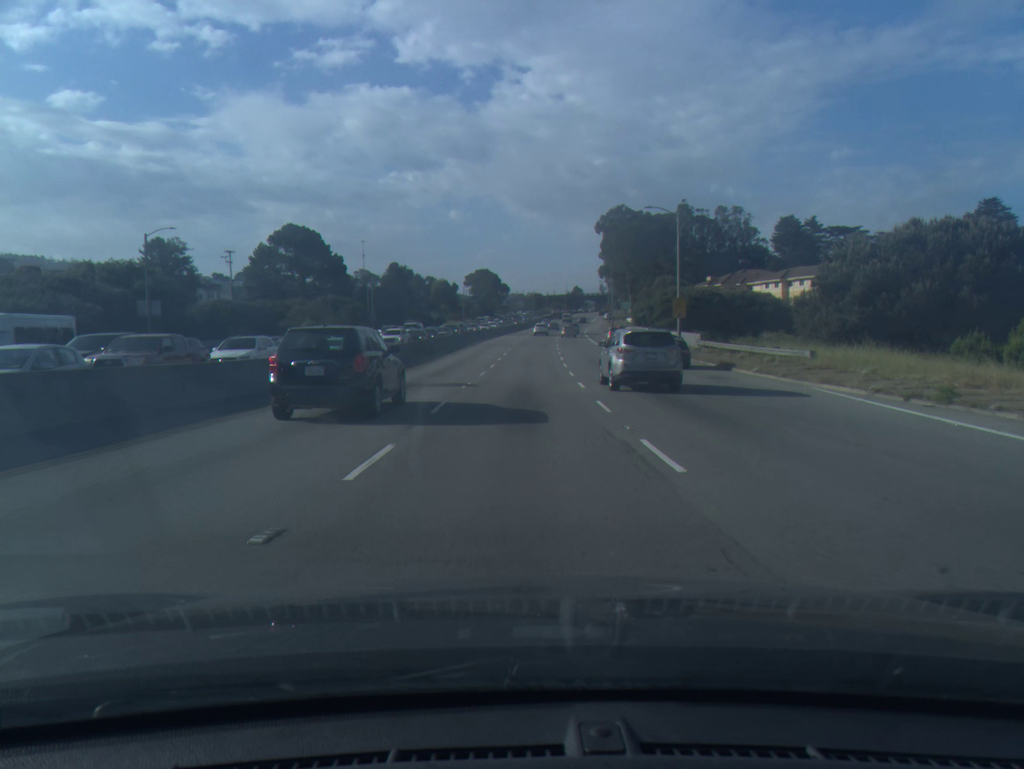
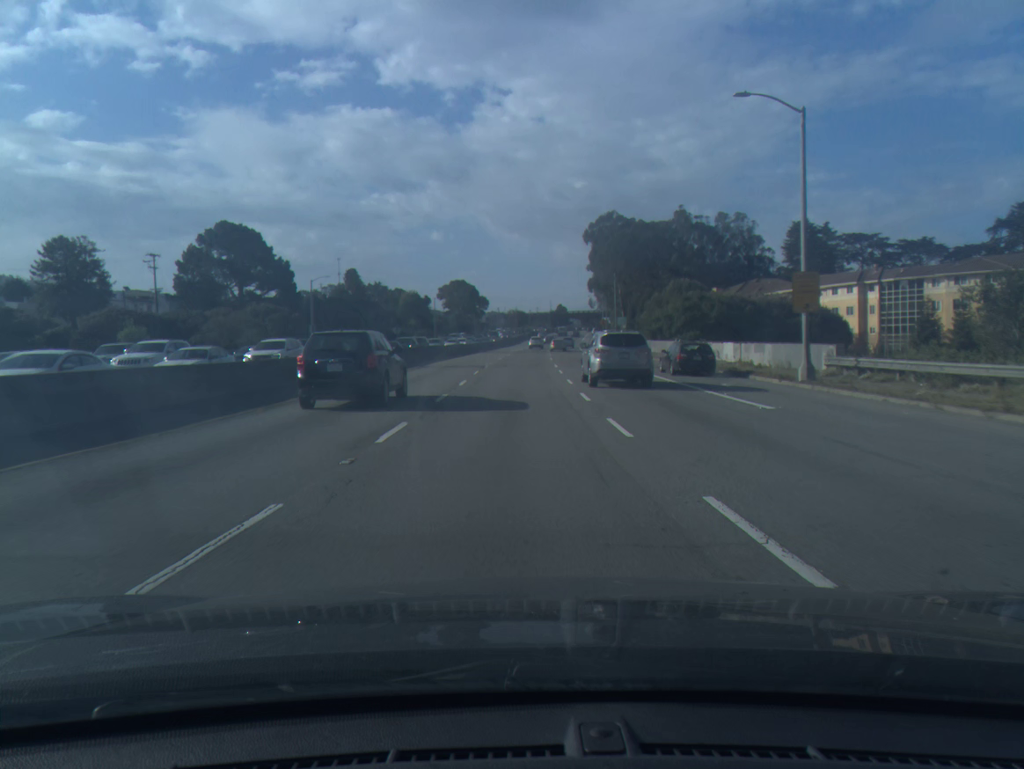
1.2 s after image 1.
(+0.3, +26.1) m; +1°
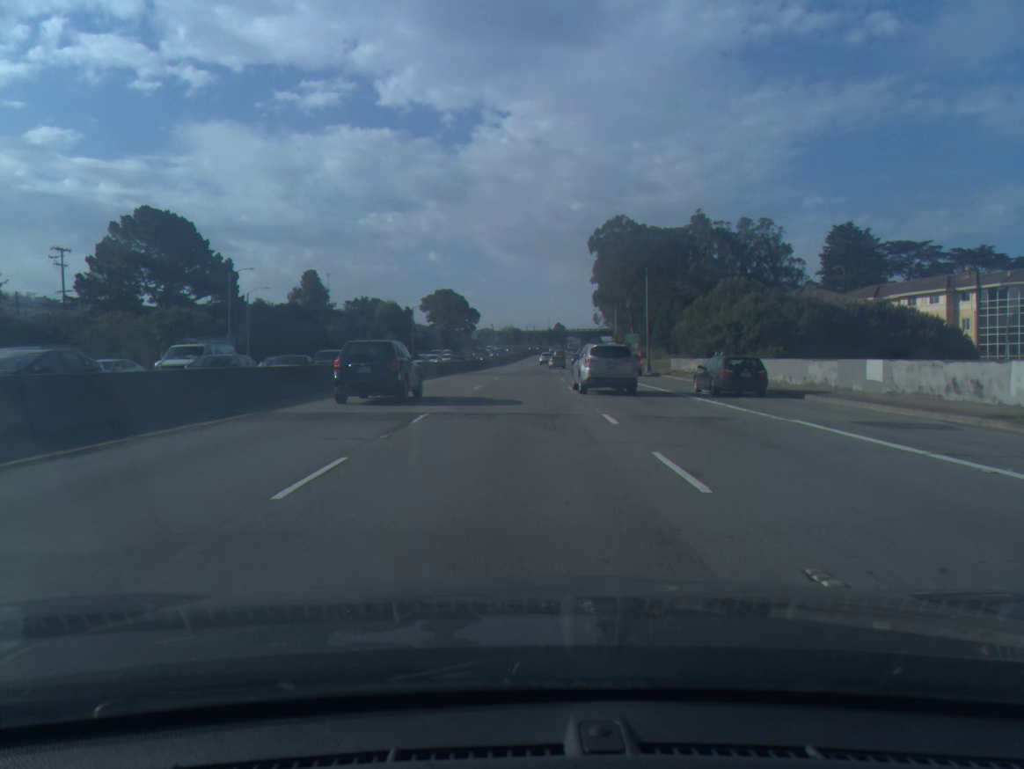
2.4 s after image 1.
(+0.1, +26.5) m; 0°
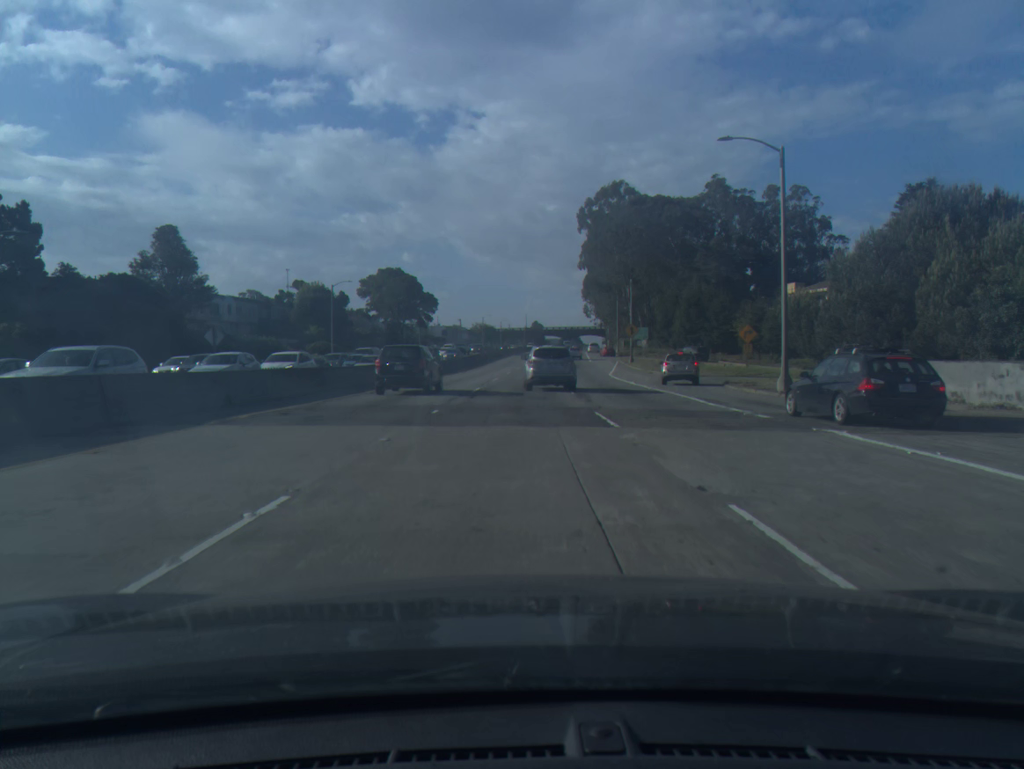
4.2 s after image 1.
(+0.5, +40.4) m; +2°
